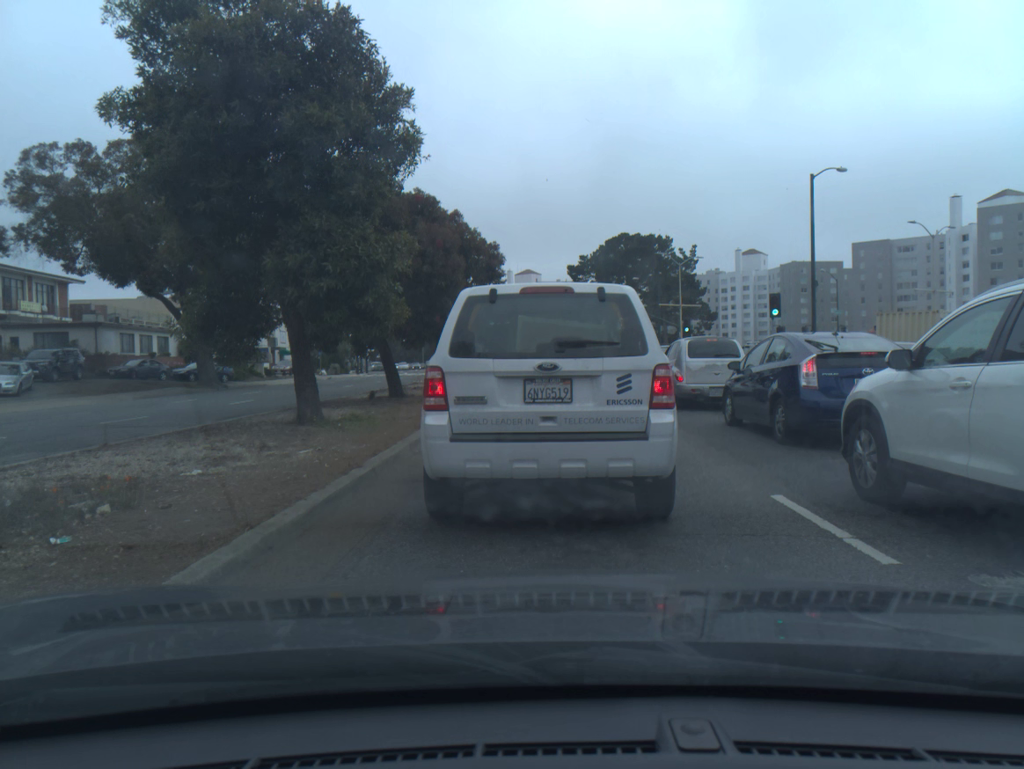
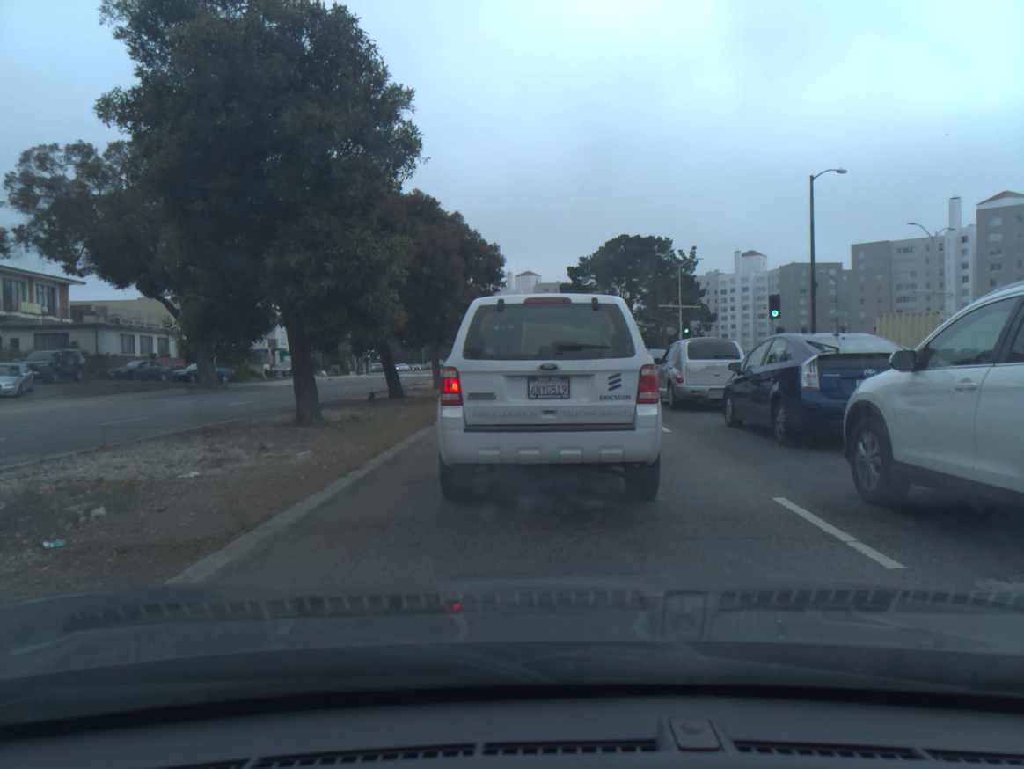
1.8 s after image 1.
(0.0, +0.1) m; 0°
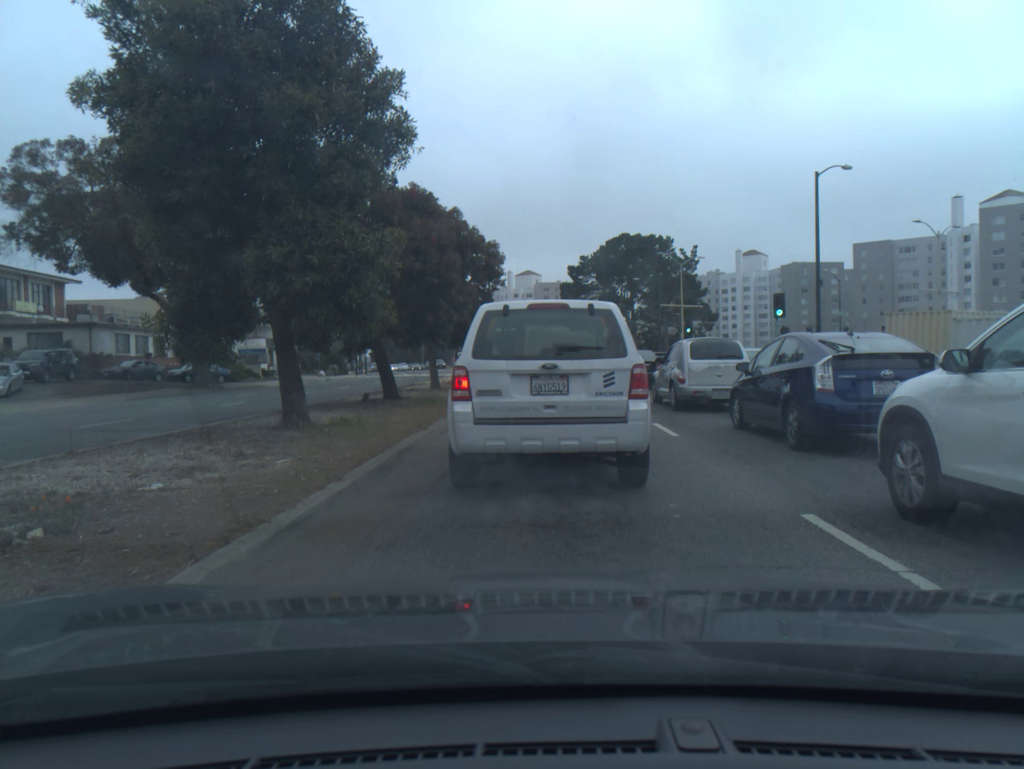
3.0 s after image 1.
(0.0, +0.7) m; 0°
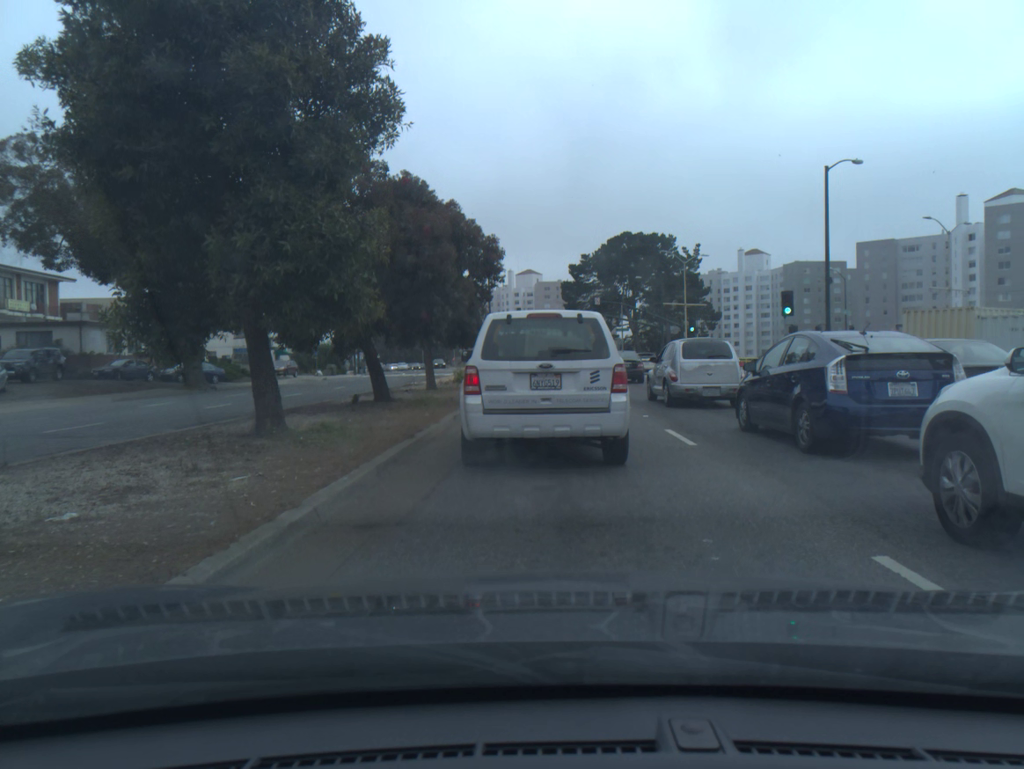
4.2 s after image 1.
(0.0, +1.2) m; 0°
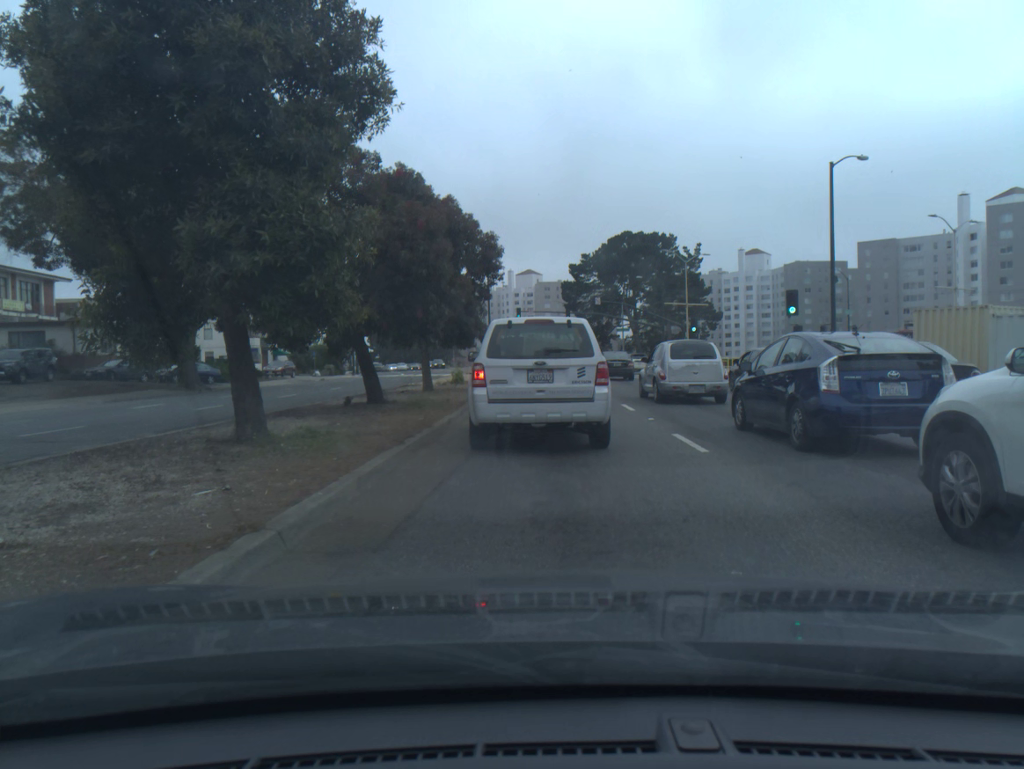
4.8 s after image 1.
(0.0, +0.8) m; 0°
